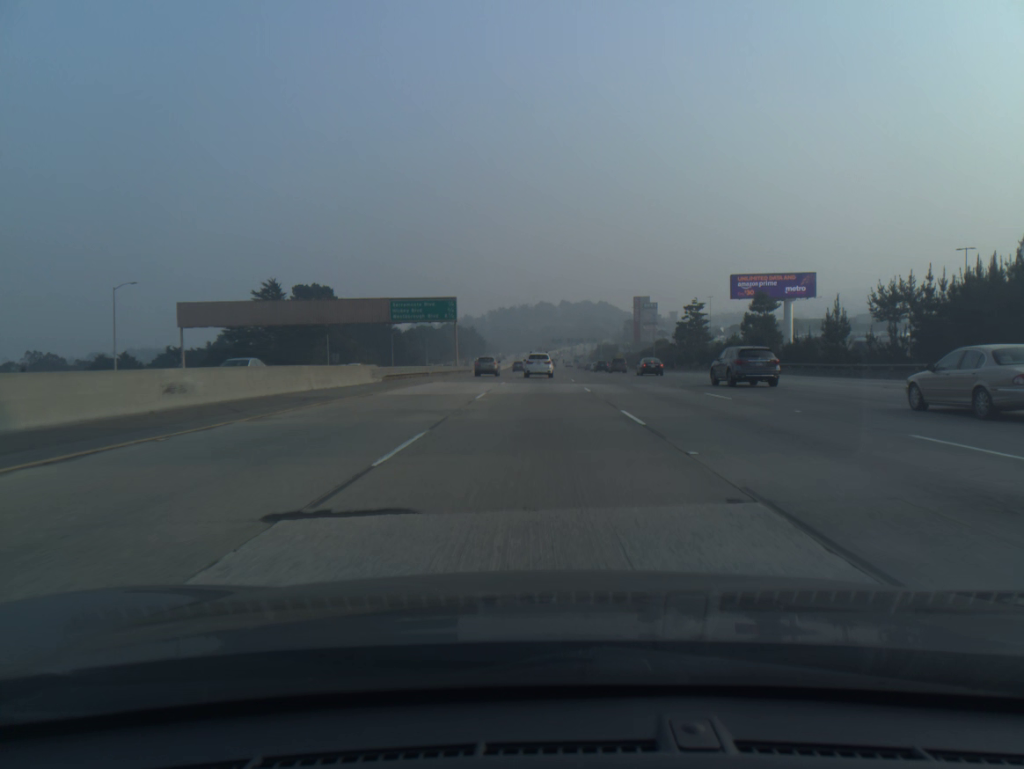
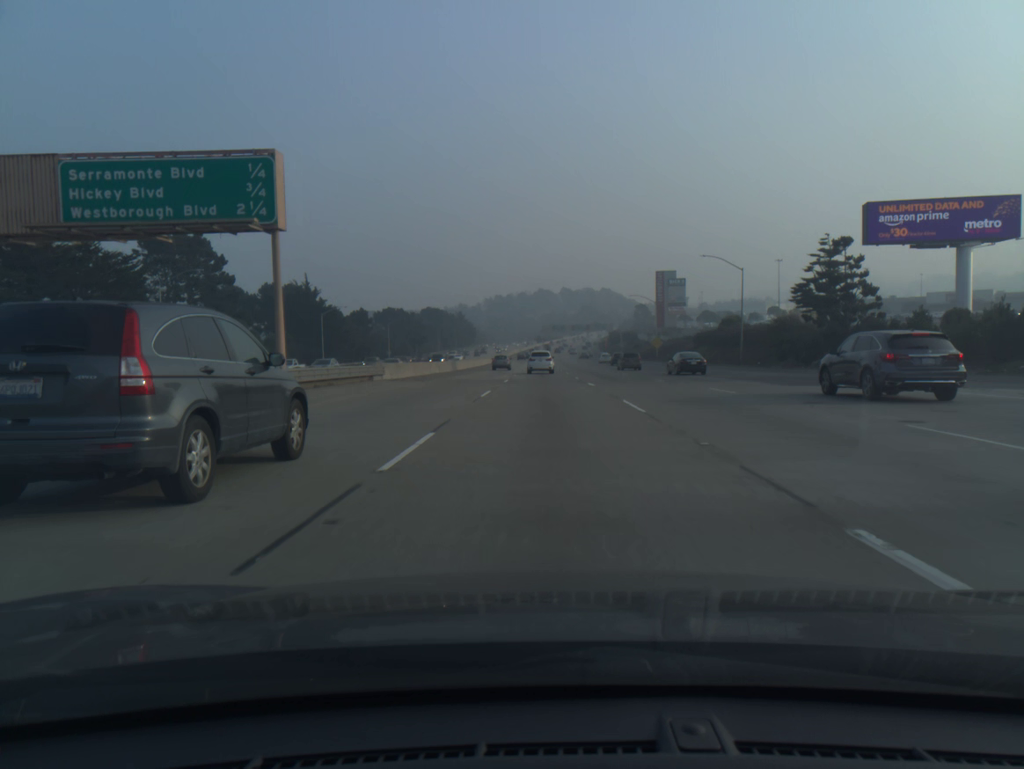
(-0.3, +59.4) m; 0°
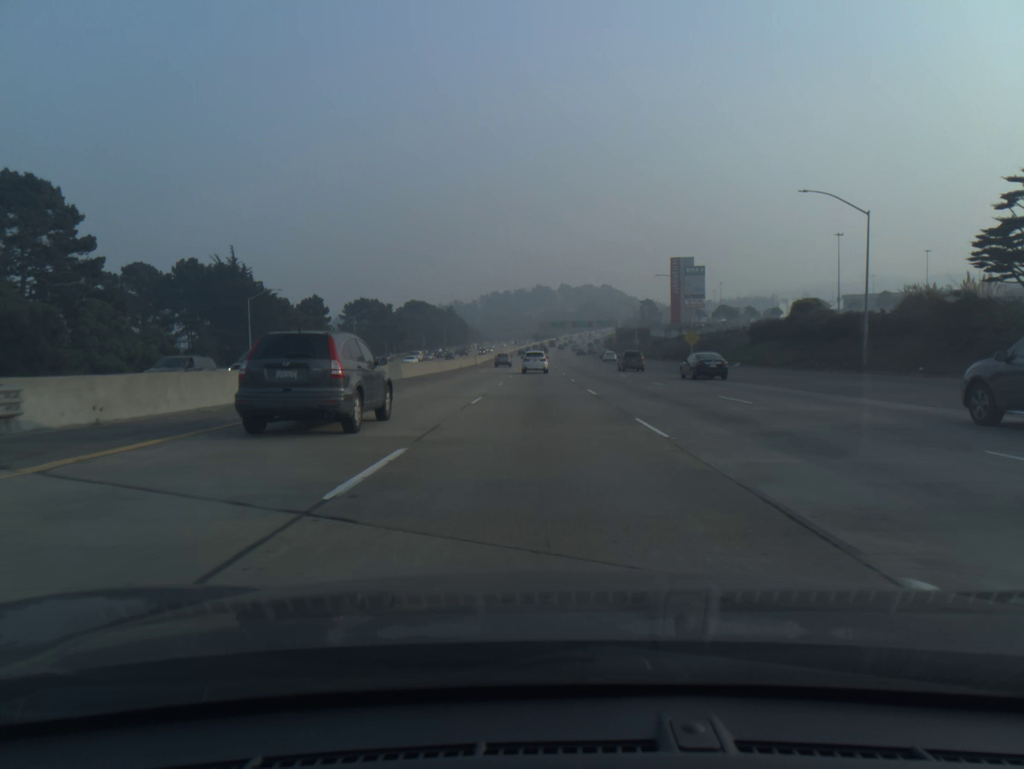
(0.0, +30.4) m; 0°
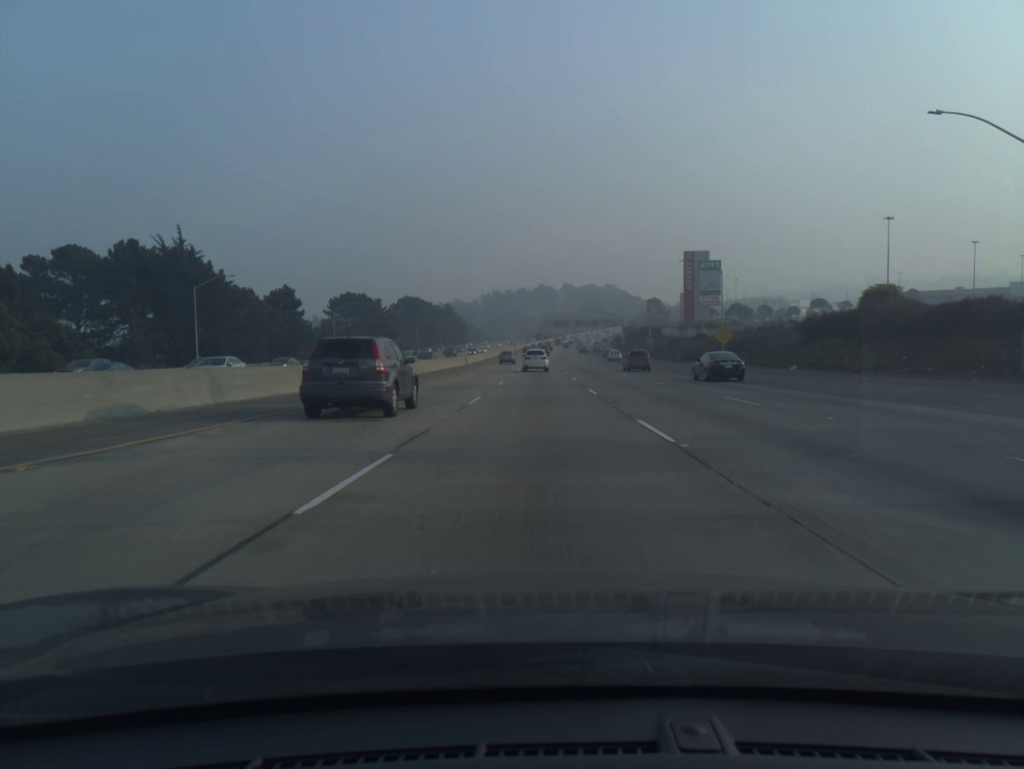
(0.0, +15.3) m; 0°
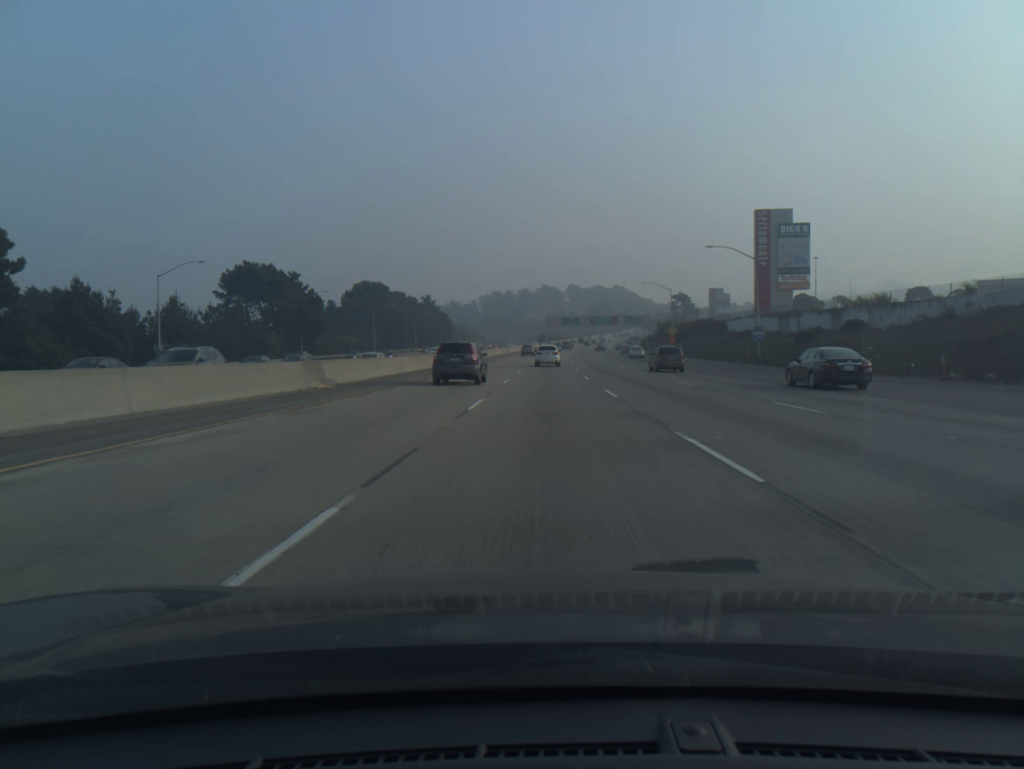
(-0.3, +62.2) m; 0°
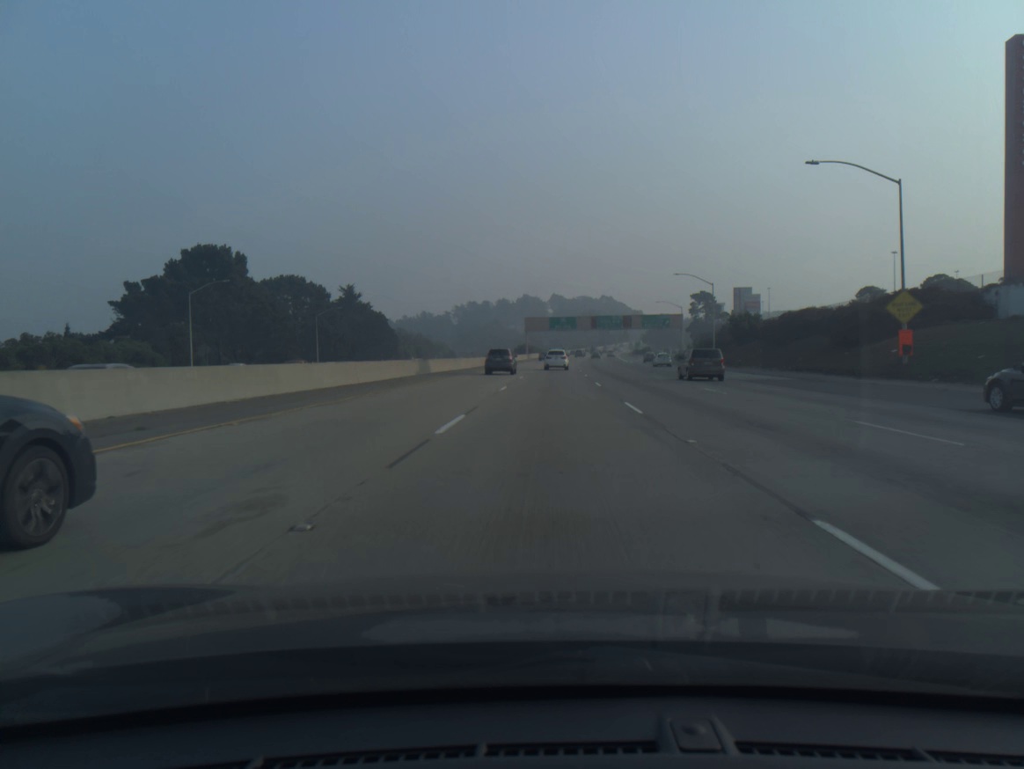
(+0.9, +78.5) m; +1°
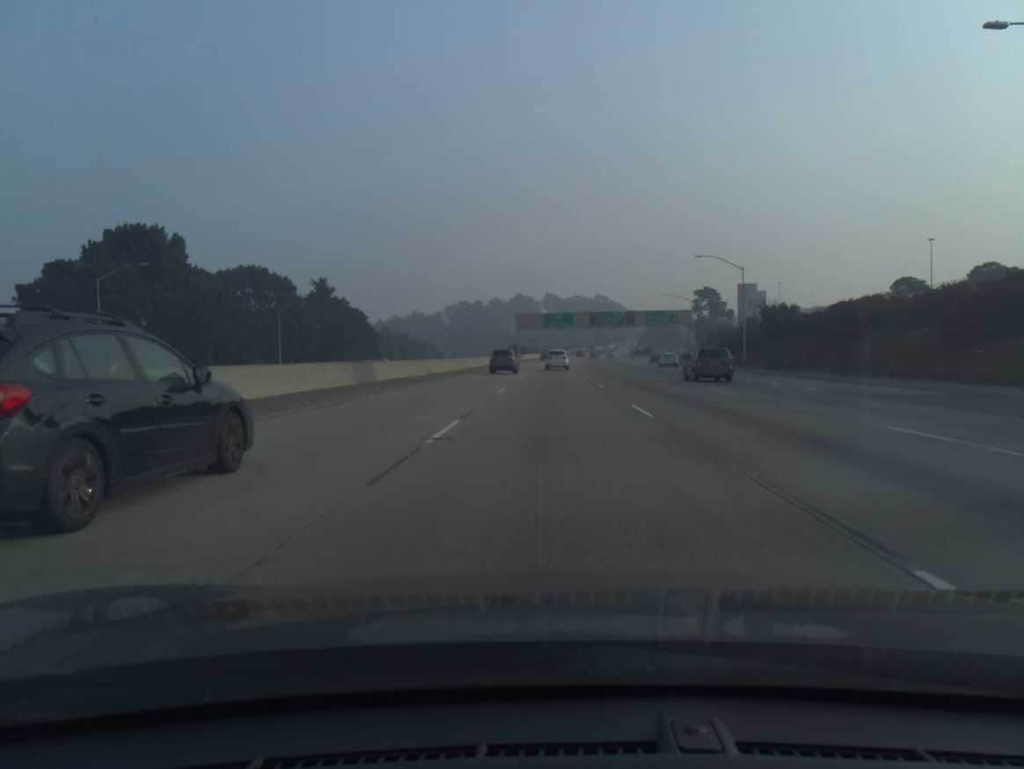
(+0.1, +15.8) m; 0°
